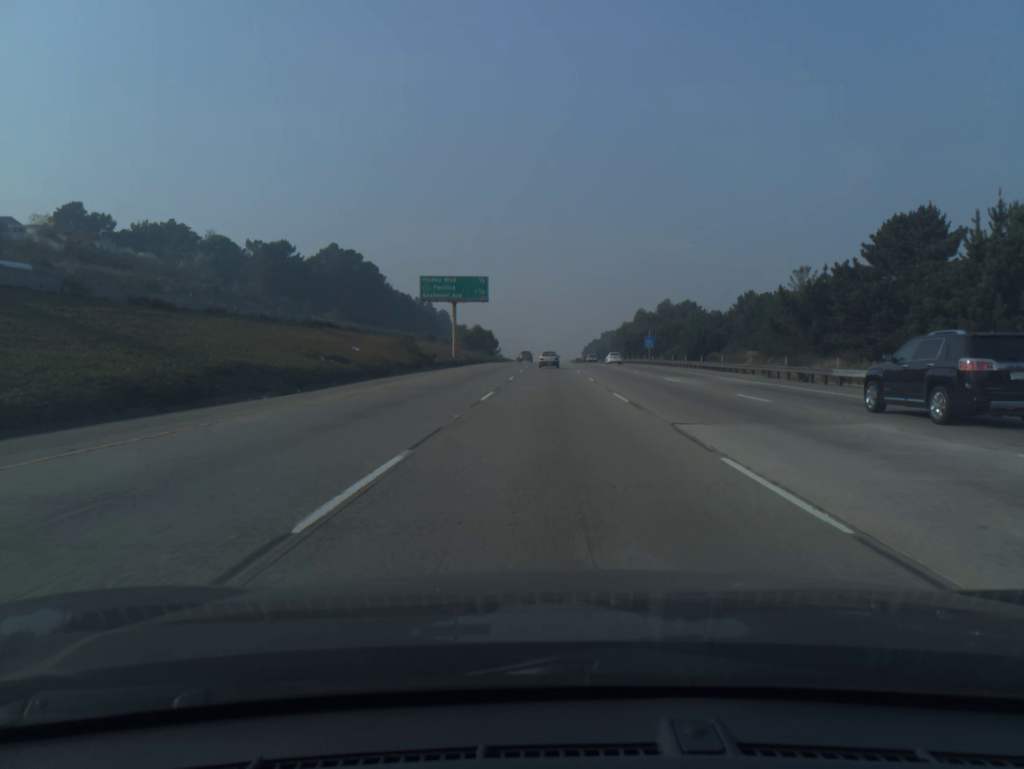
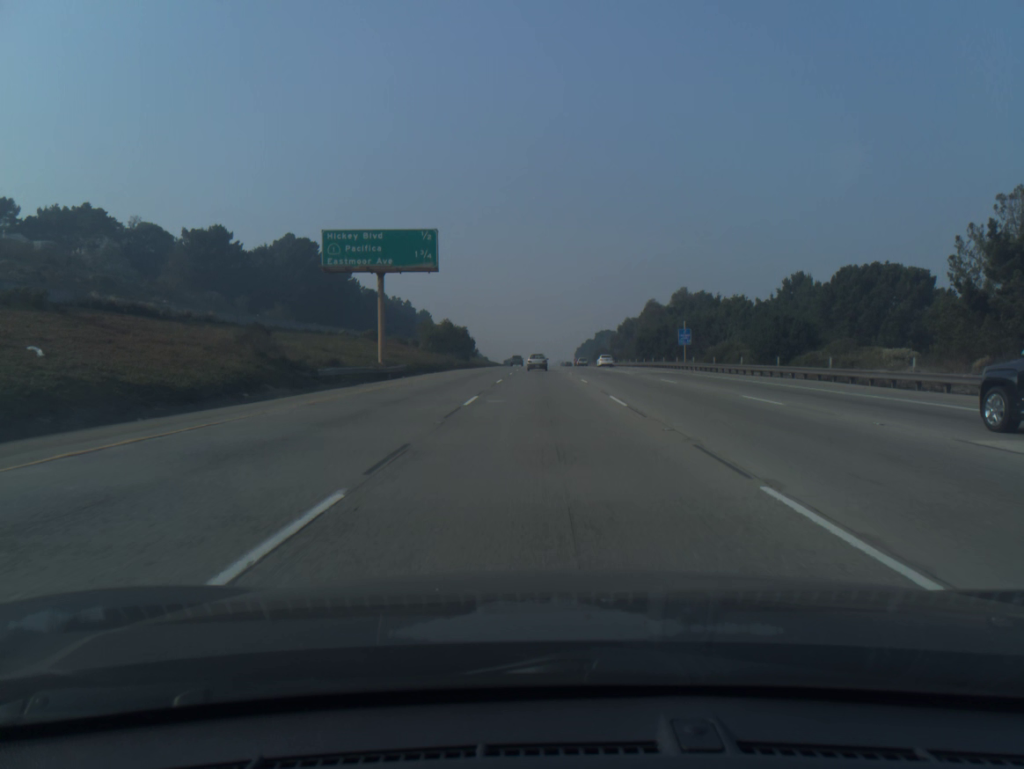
(+0.2, +31.2) m; +1°
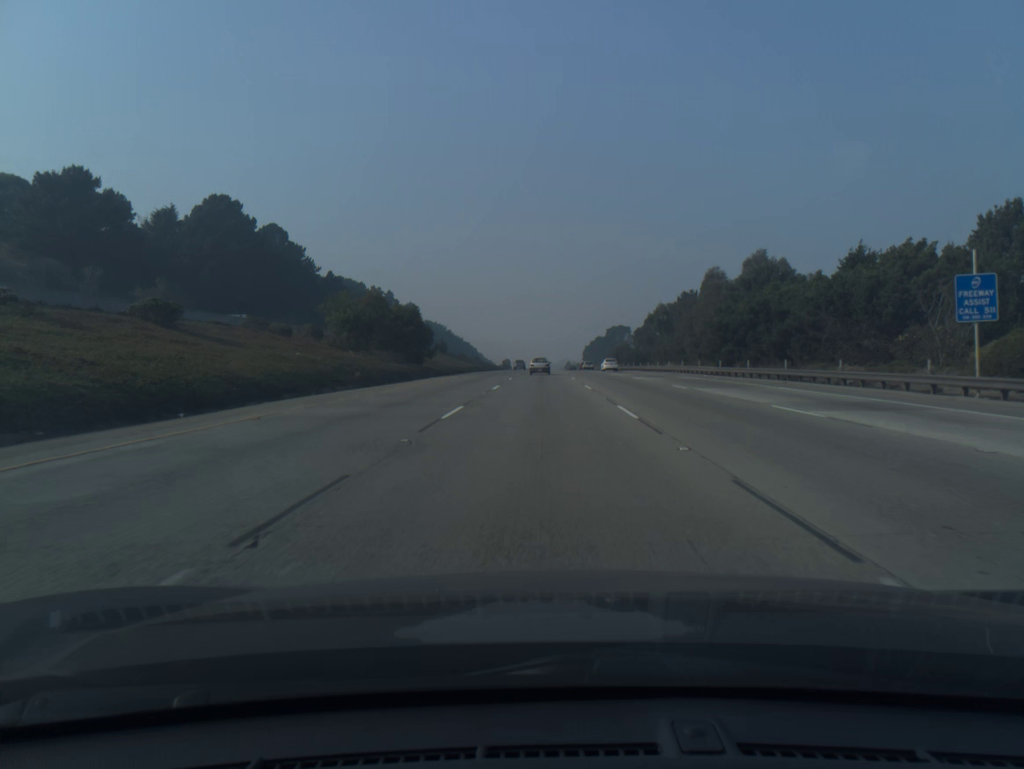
(0.0, +46.8) m; 0°
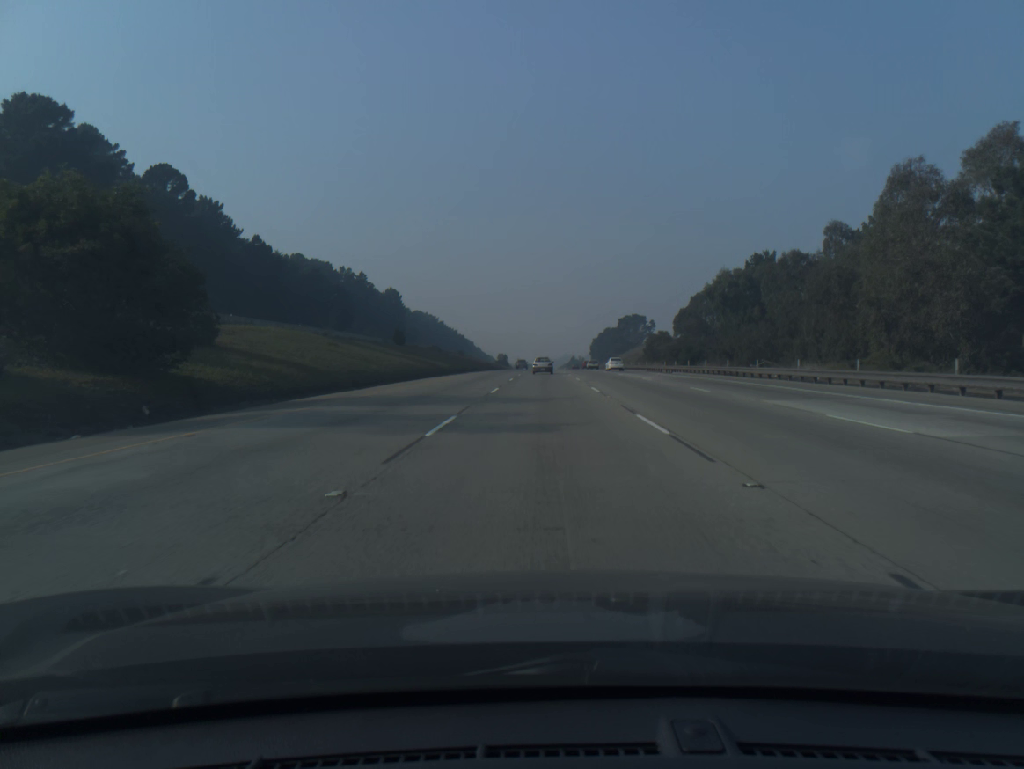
(-0.2, +46.8) m; 0°
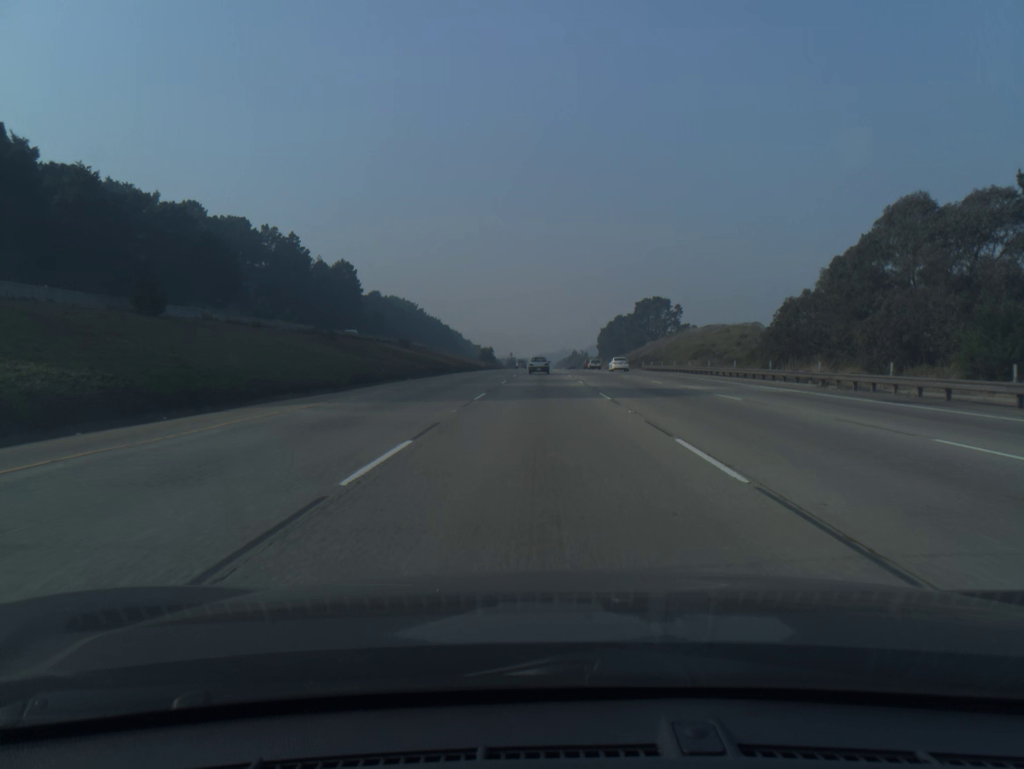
(+0.1, +62.9) m; 0°
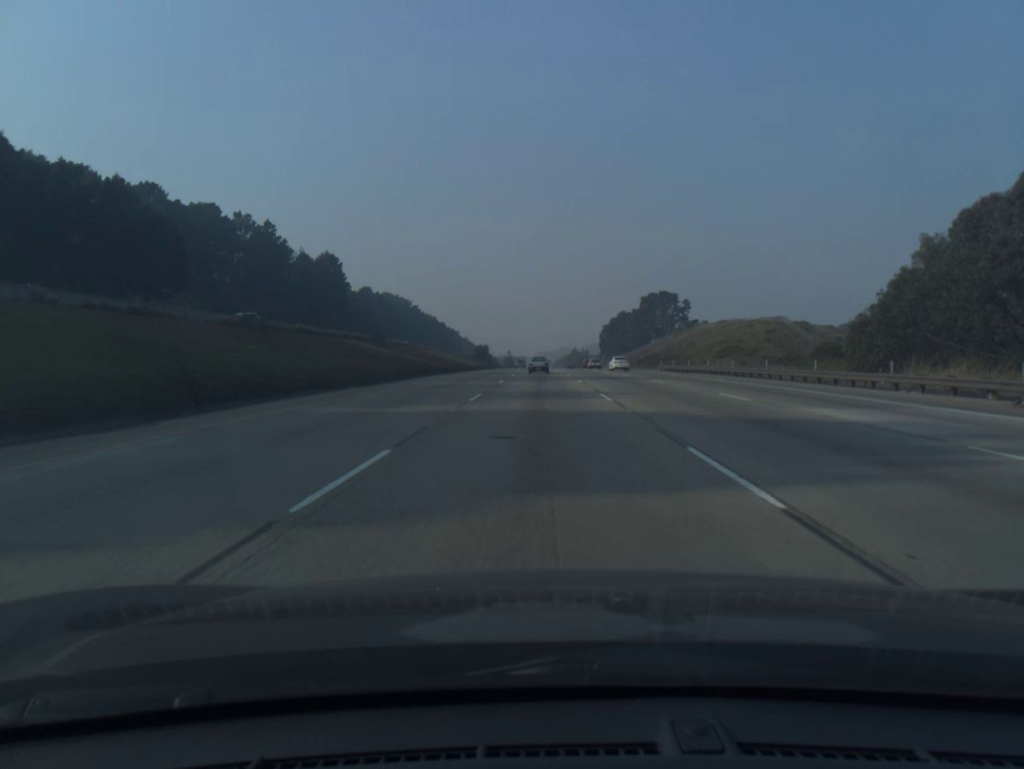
(0.0, +15.8) m; 0°
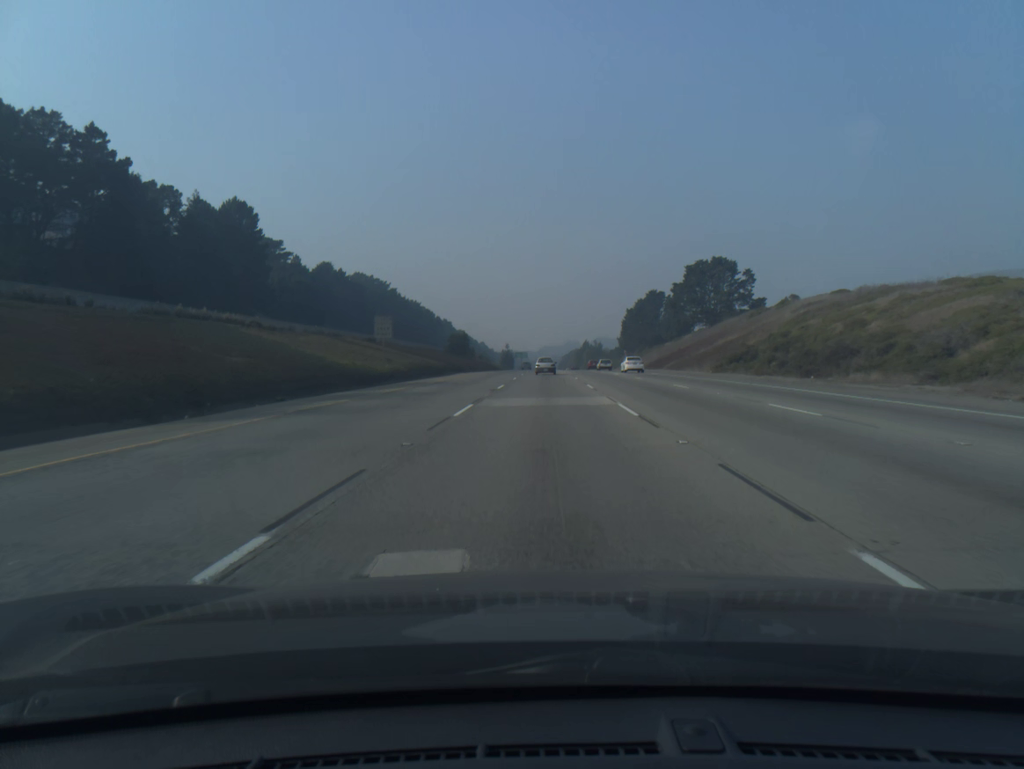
(-0.2, +63.4) m; 0°
